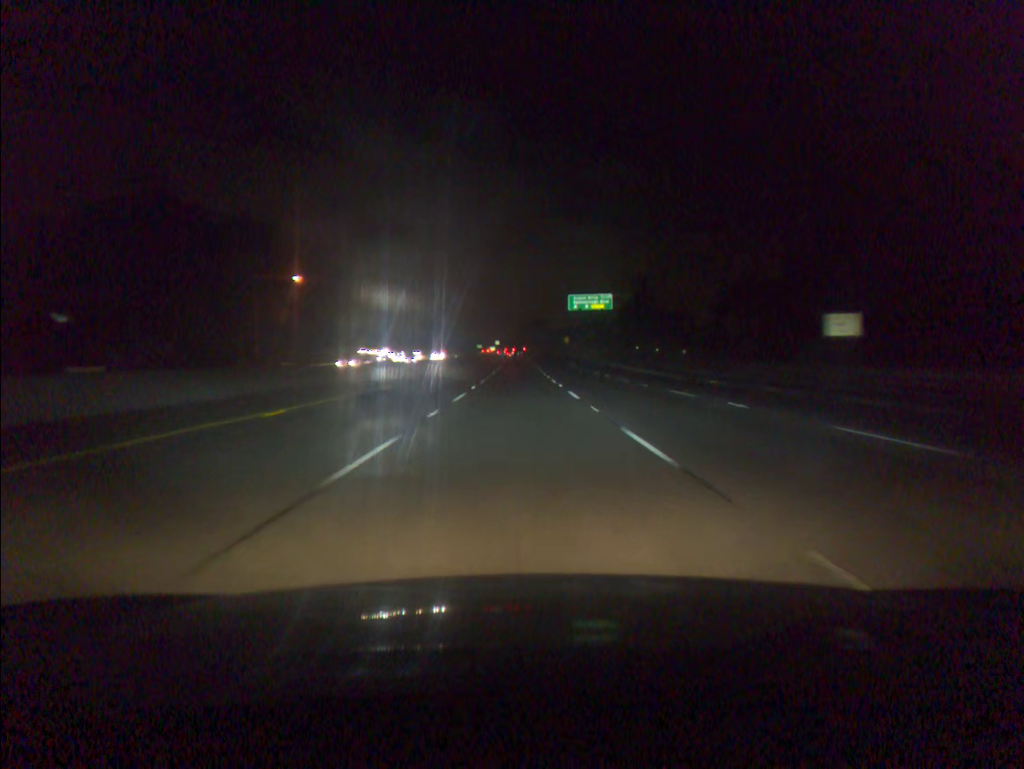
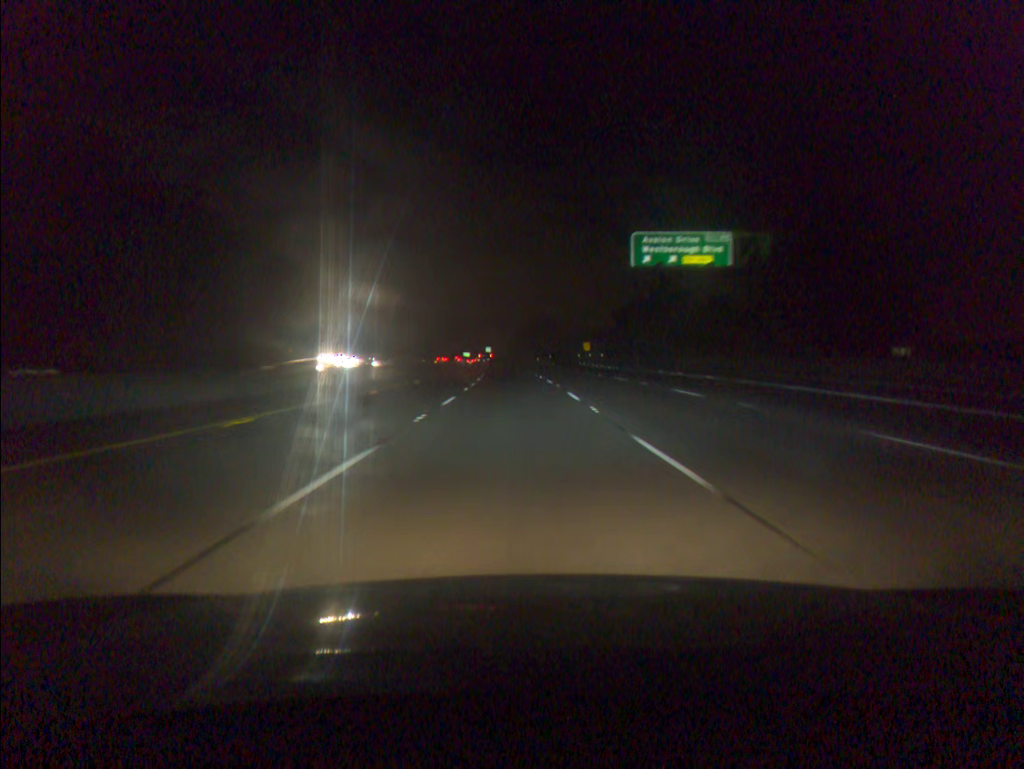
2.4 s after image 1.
(0.0, +74.6) m; 0°
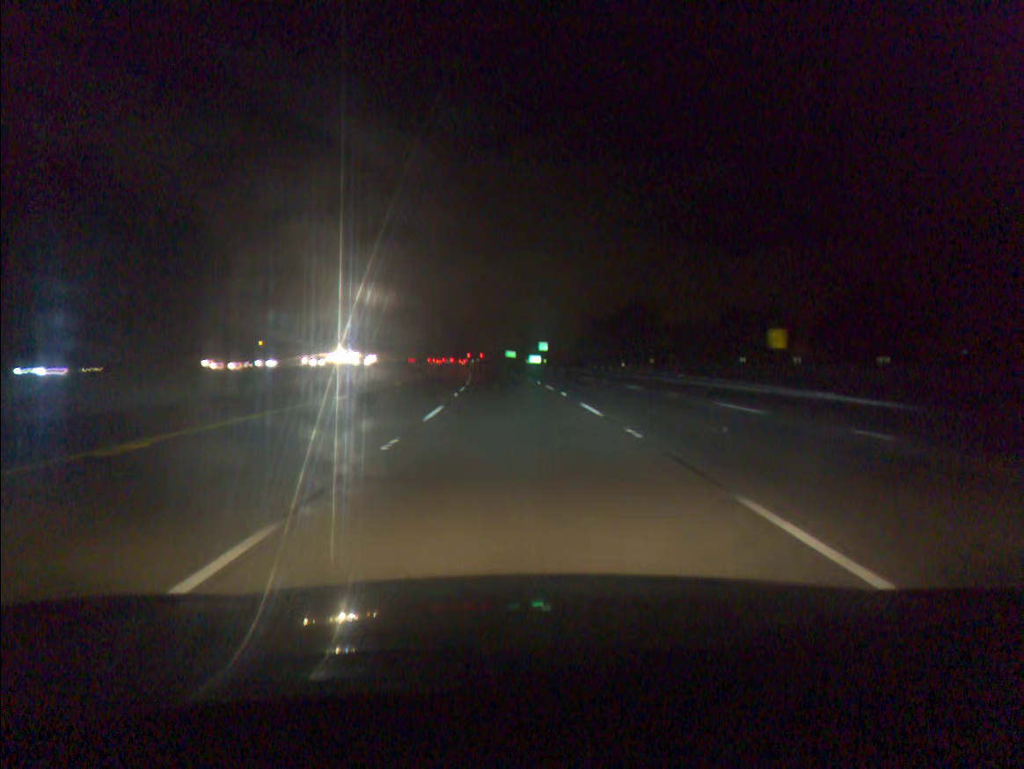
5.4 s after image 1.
(-2.8, +92.6) m; -4°
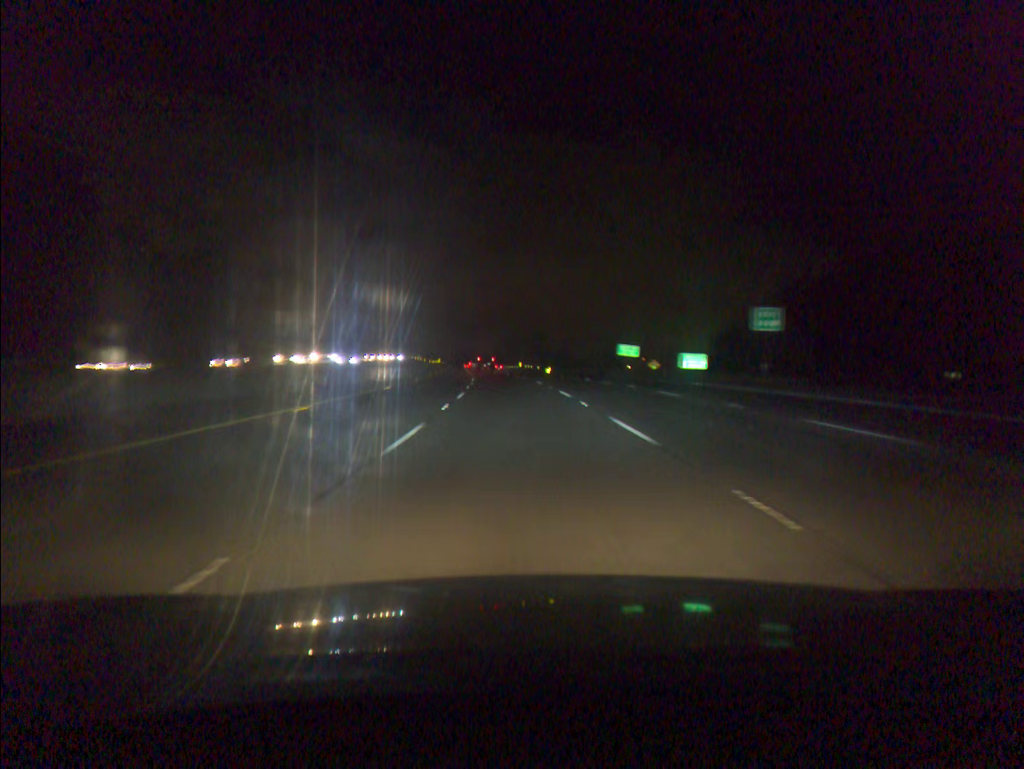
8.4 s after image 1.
(-4.8, +92.9) m; -6°
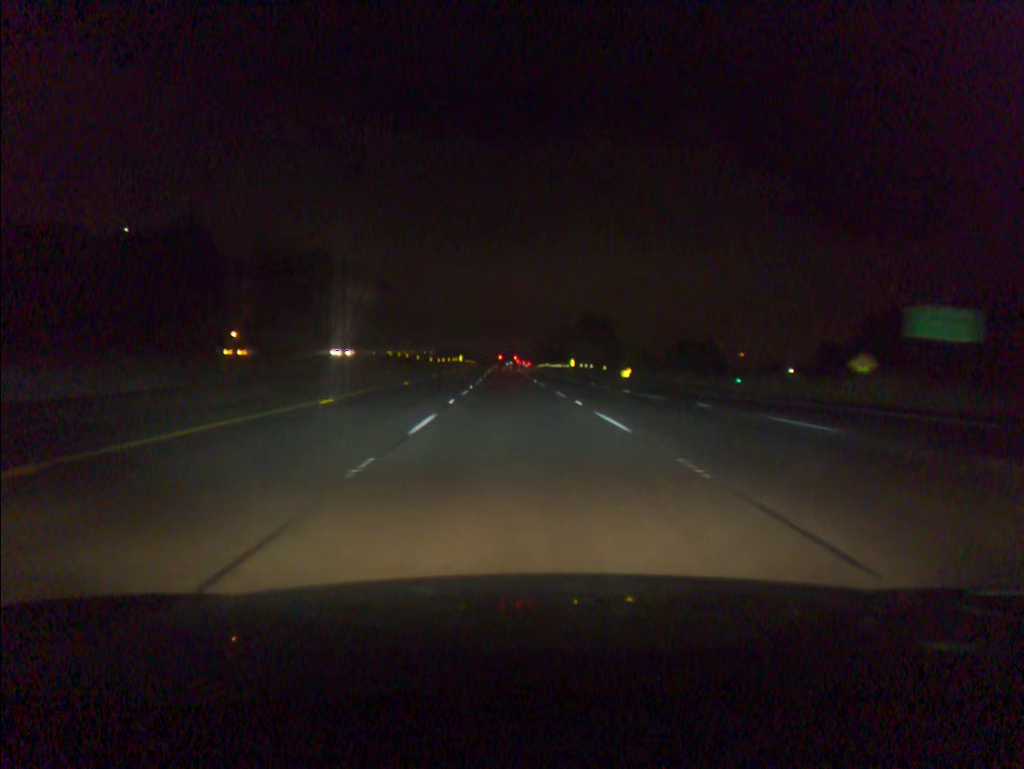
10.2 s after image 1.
(-1.5, +55.9) m; -3°
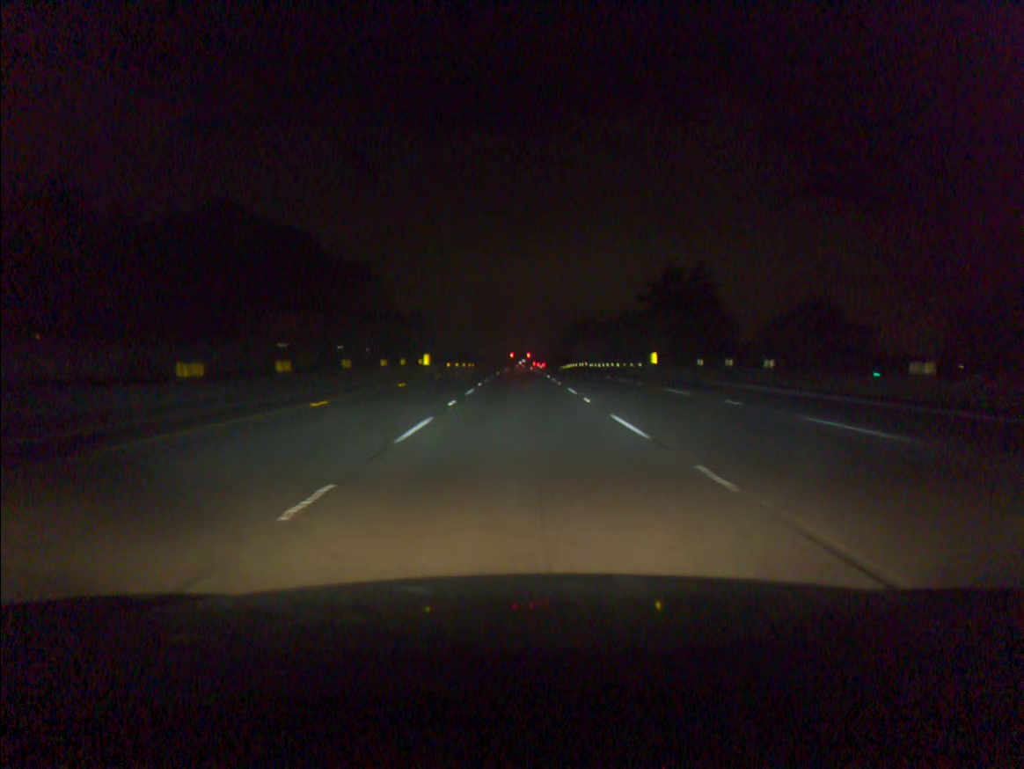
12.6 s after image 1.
(-1.2, +74.8) m; -1°
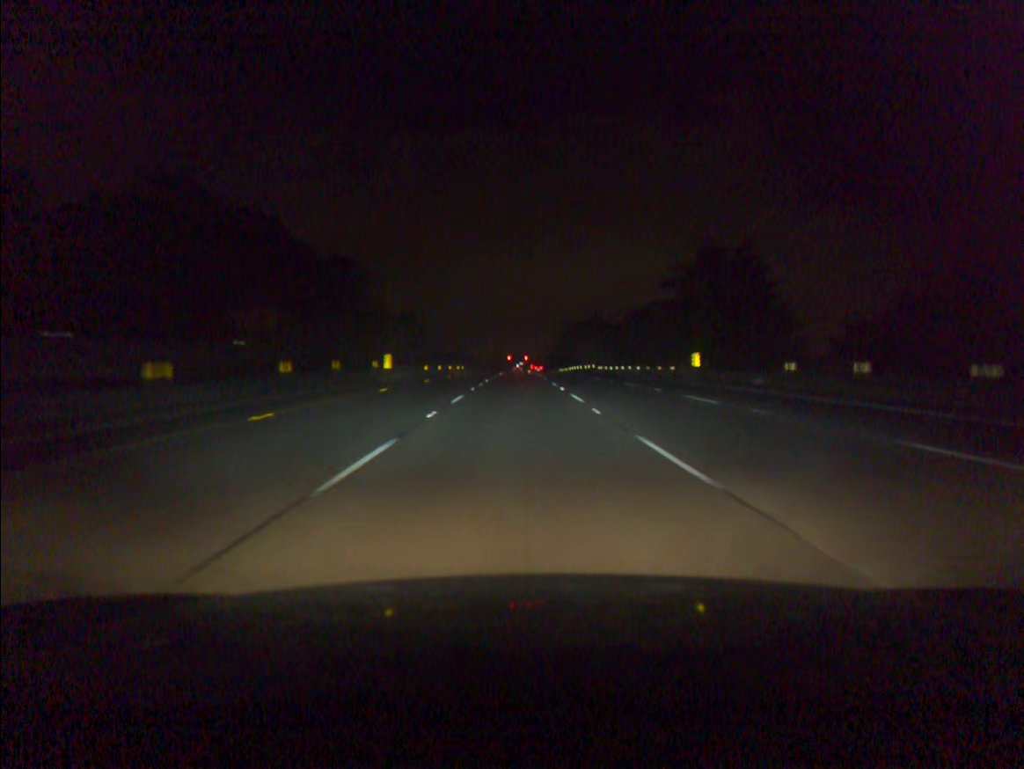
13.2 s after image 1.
(0.0, +18.7) m; 0°
